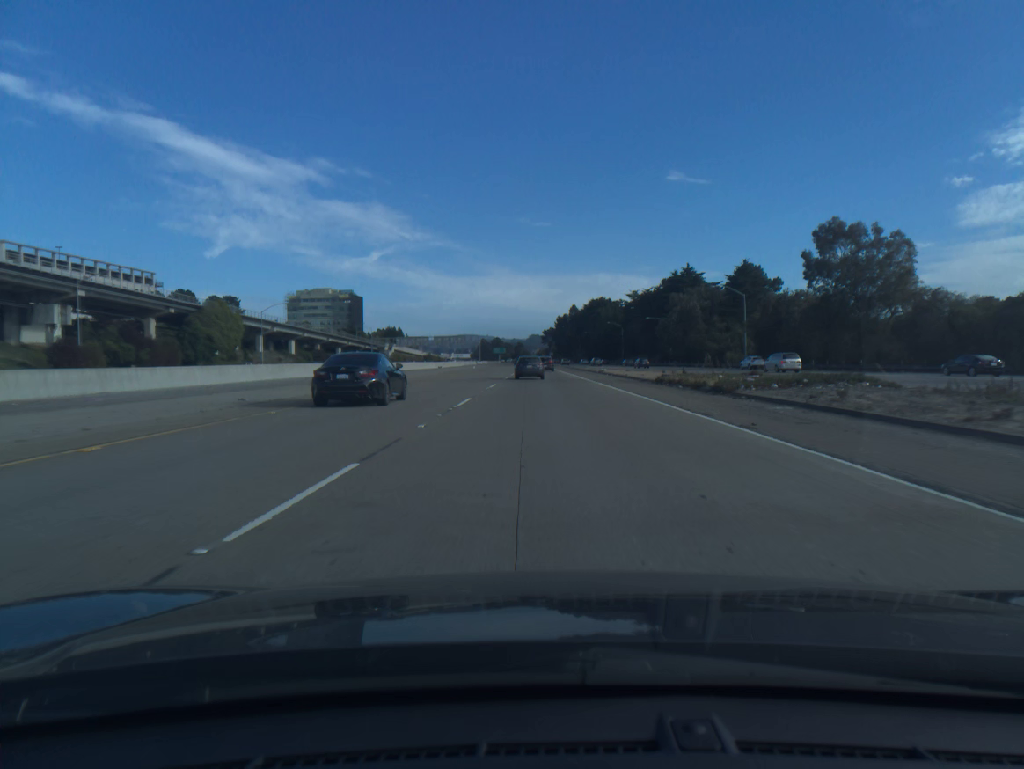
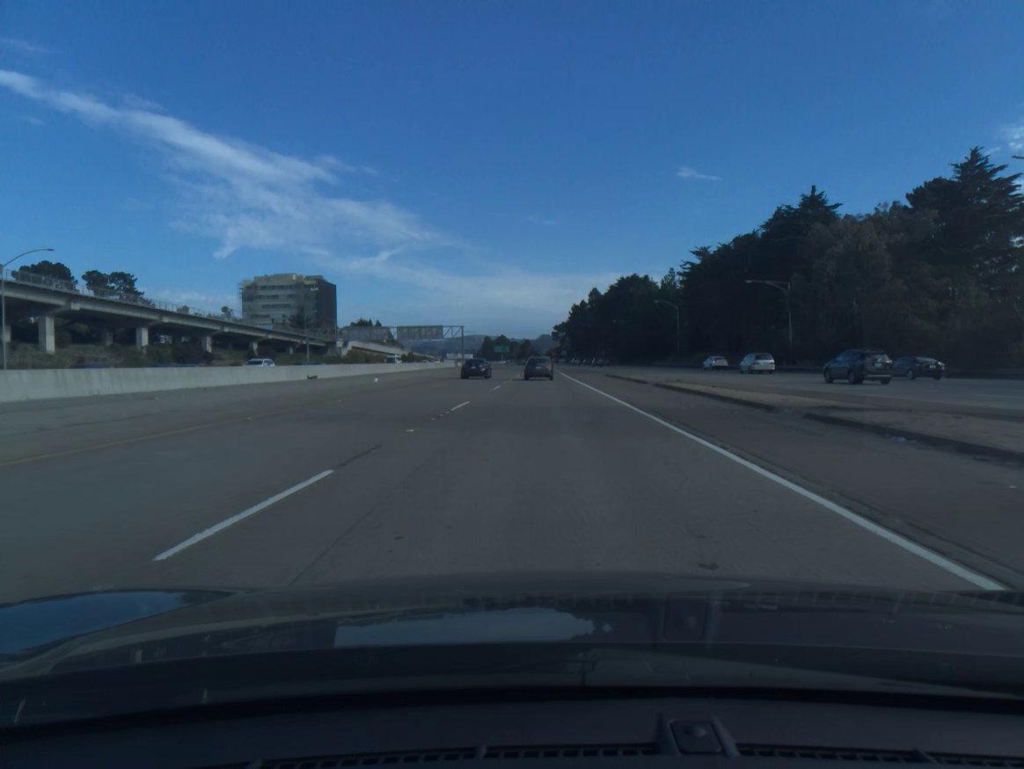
(-0.1, +74.5) m; -1°
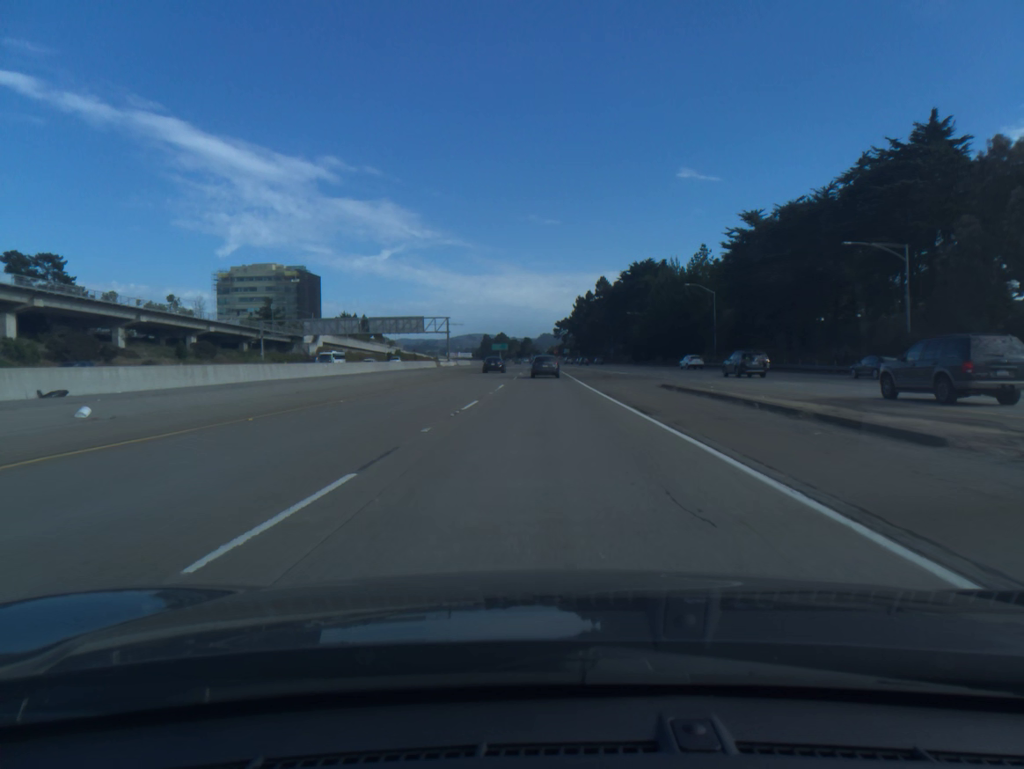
(-0.1, +29.4) m; 0°
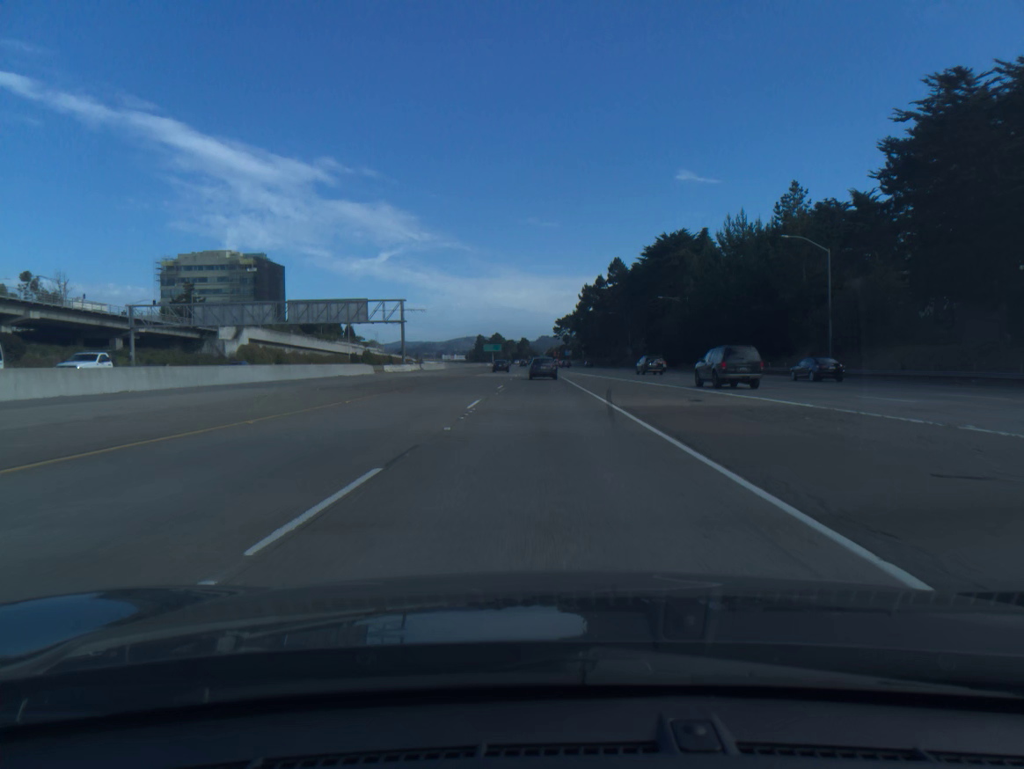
(0.0, +44.1) m; 0°
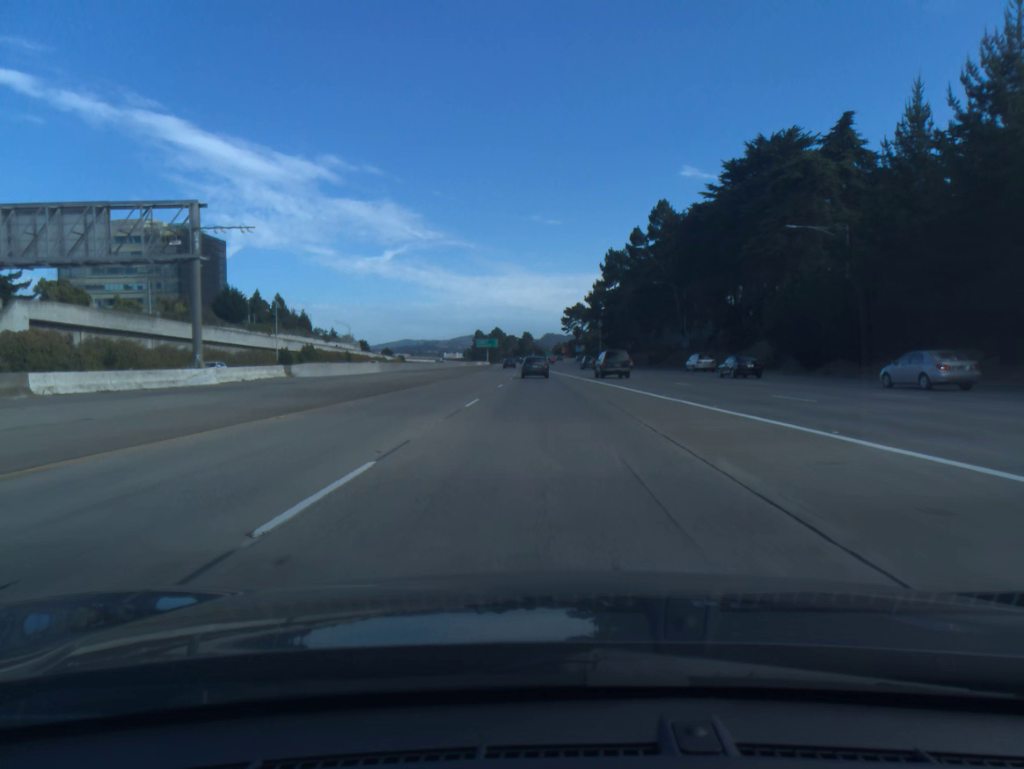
(-0.1, +58.7) m; 0°
